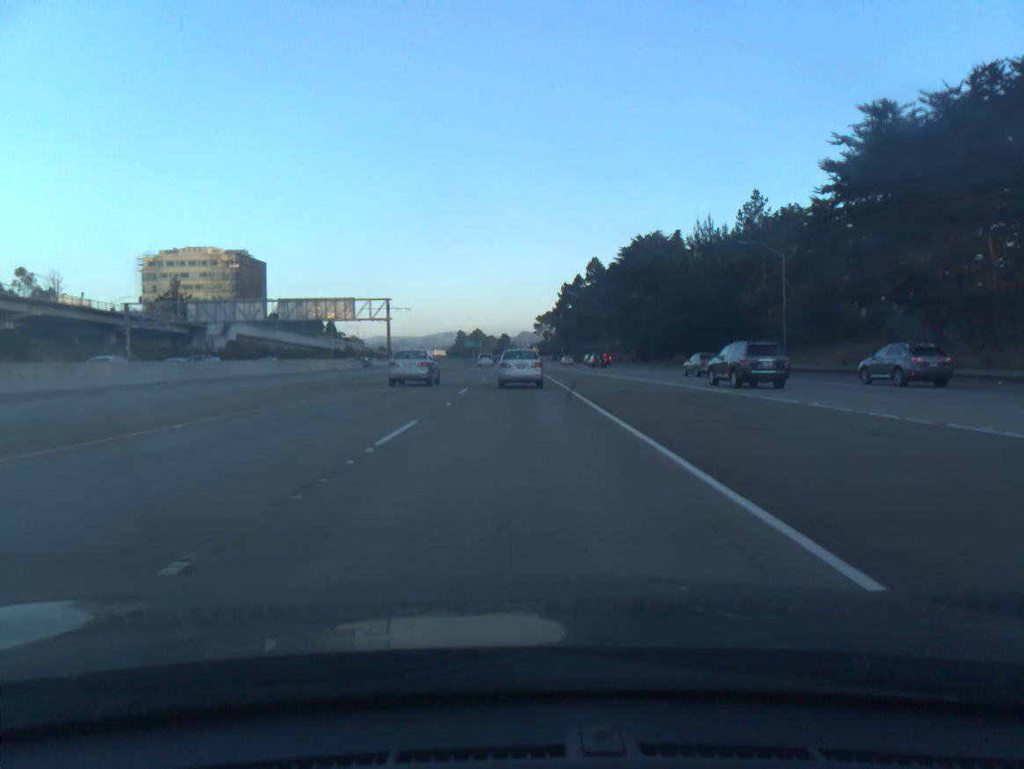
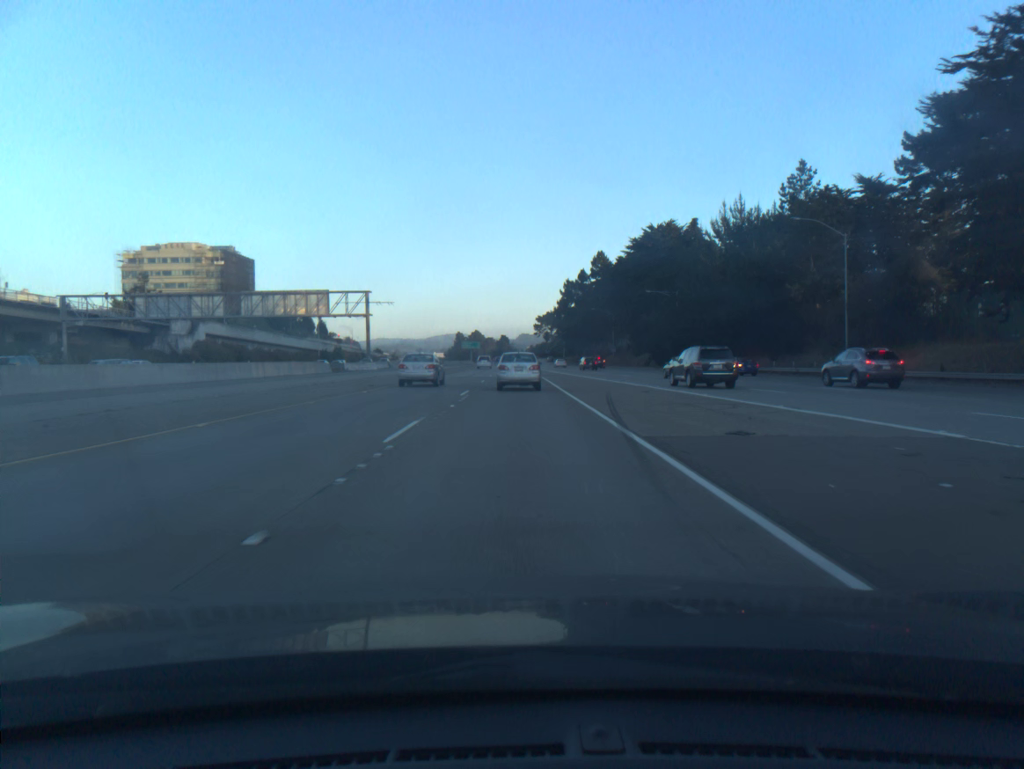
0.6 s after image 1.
(0.0, +14.1) m; 0°
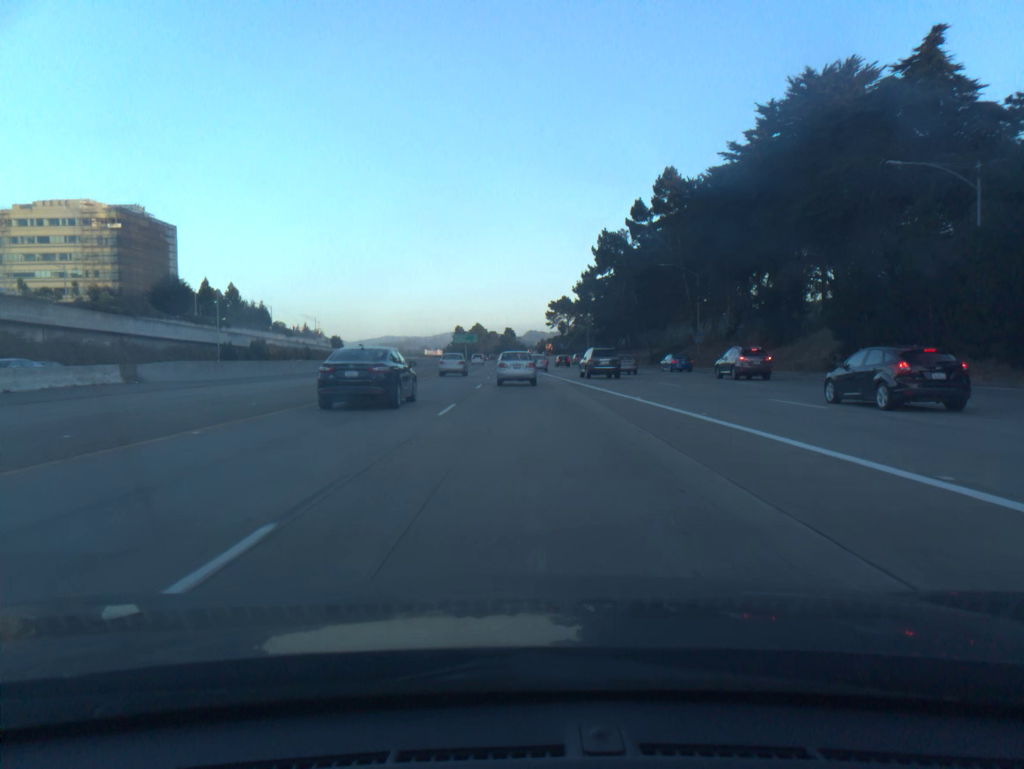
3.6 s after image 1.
(-0.3, +68.9) m; -1°
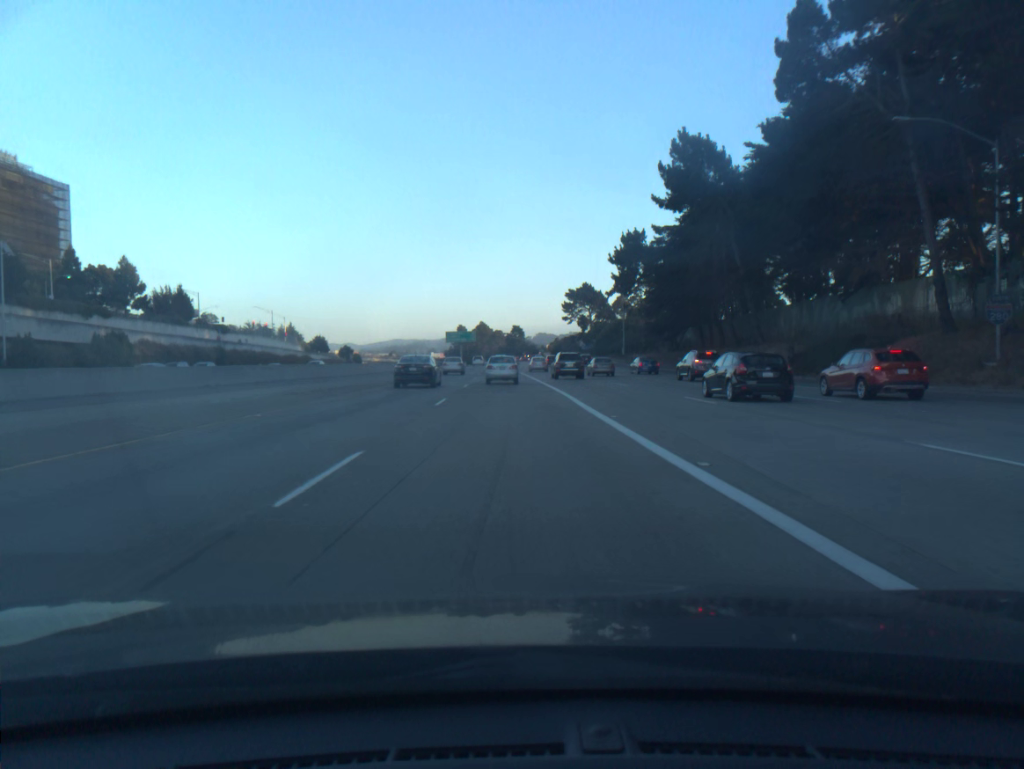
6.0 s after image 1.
(0.0, +53.8) m; -1°
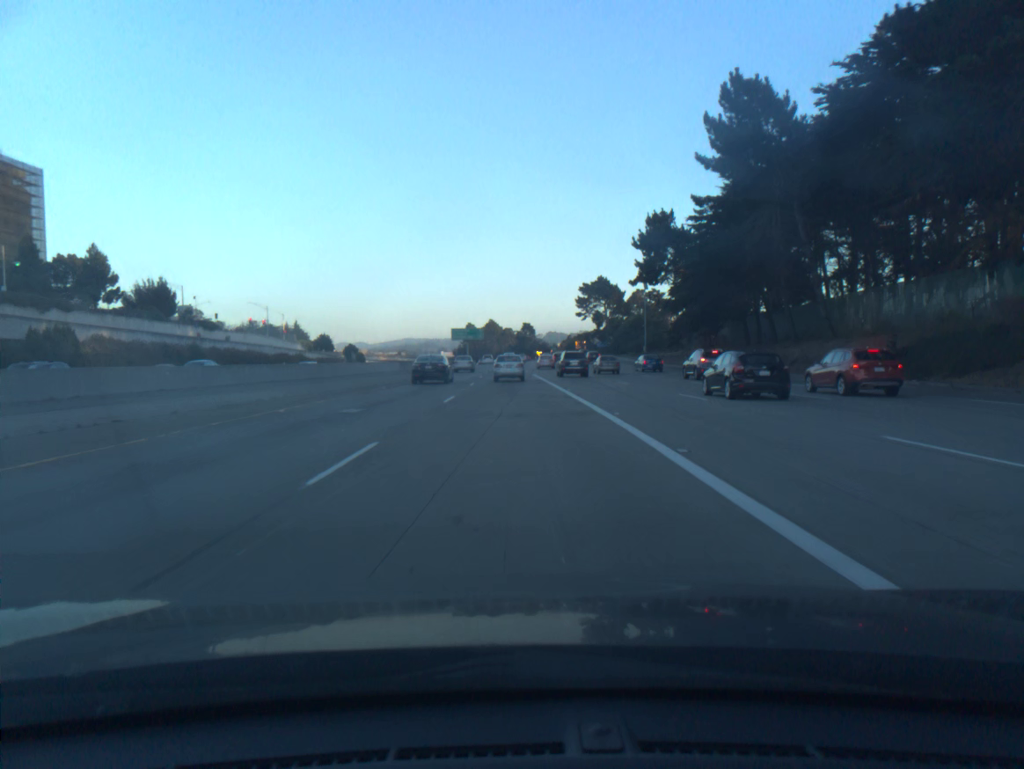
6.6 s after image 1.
(-0.1, +13.4) m; -1°
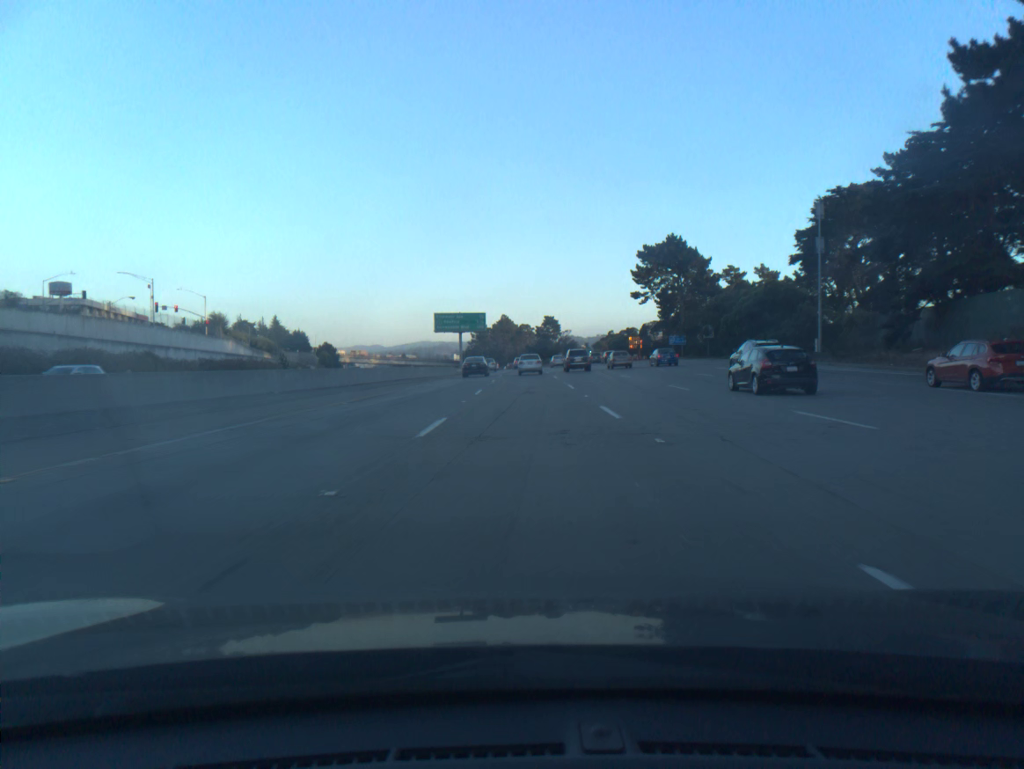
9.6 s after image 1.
(-1.3, +68.6) m; -1°
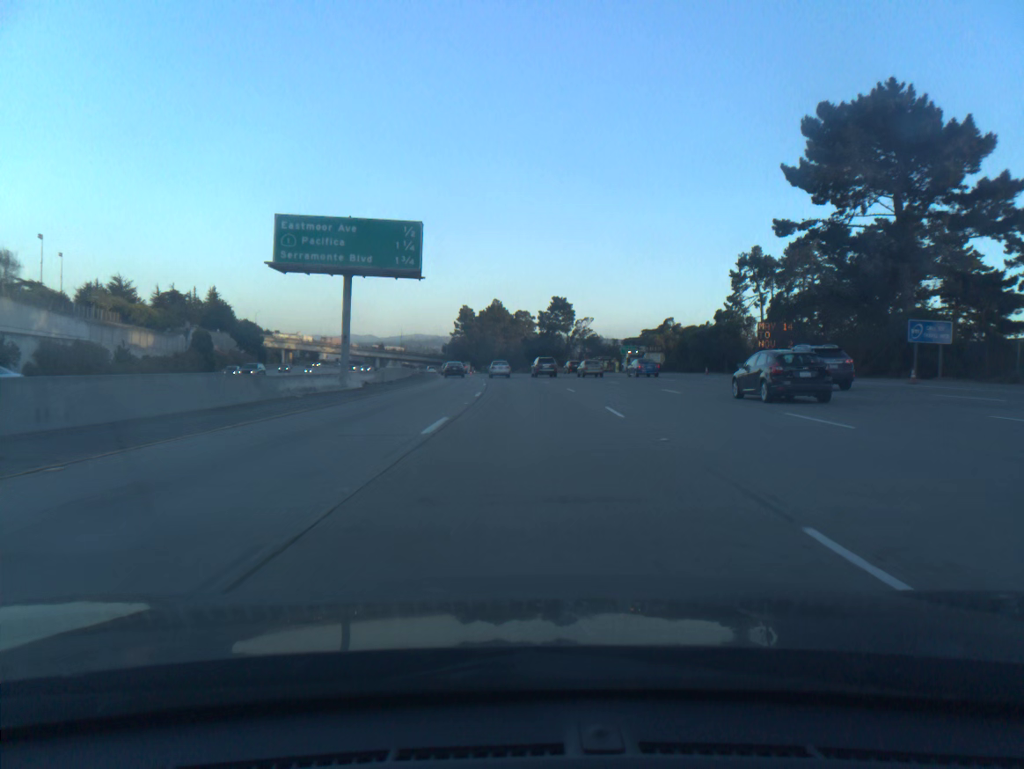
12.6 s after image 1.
(+0.2, +72.1) m; 0°
